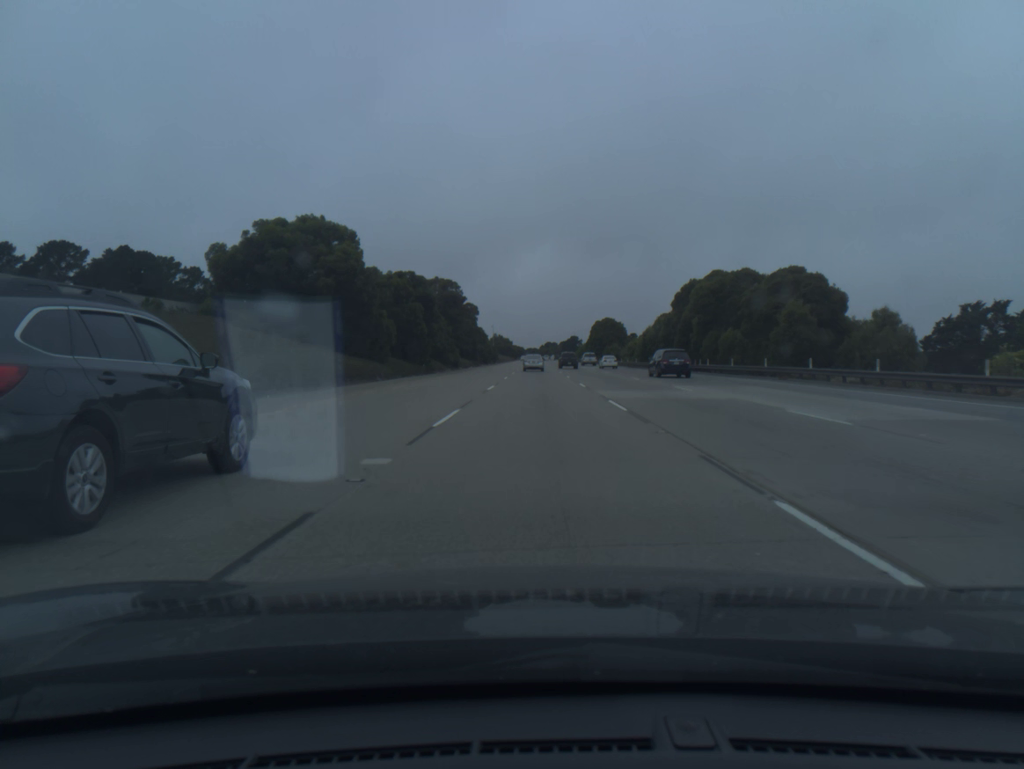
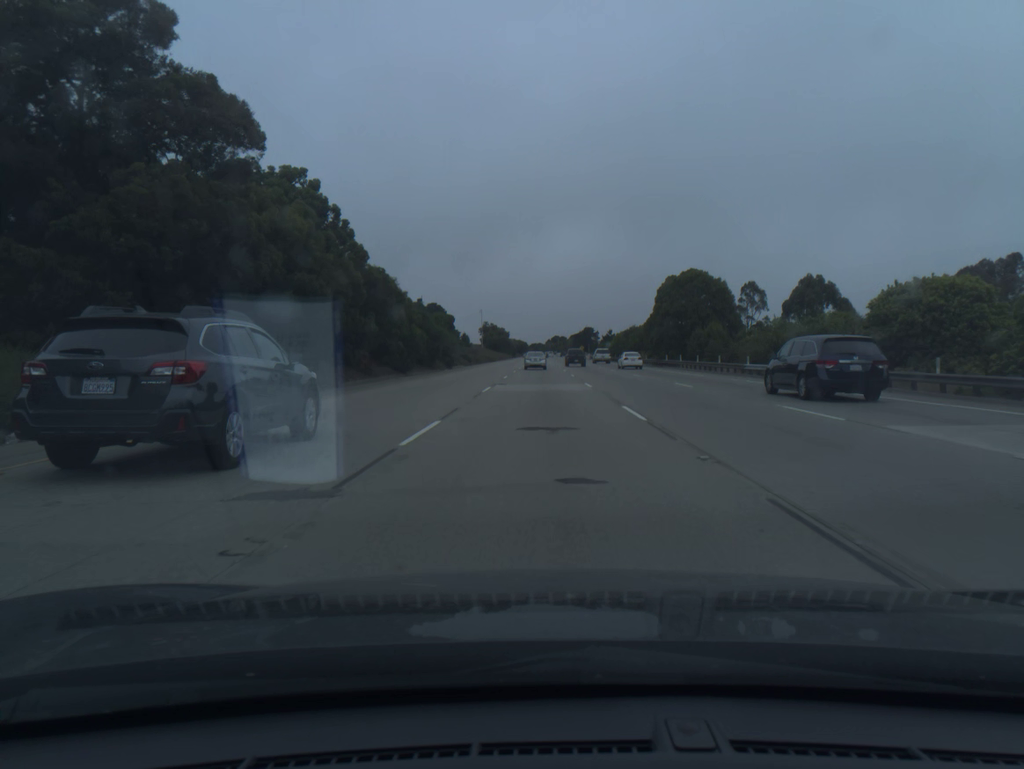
(+0.1, +90.6) m; 0°
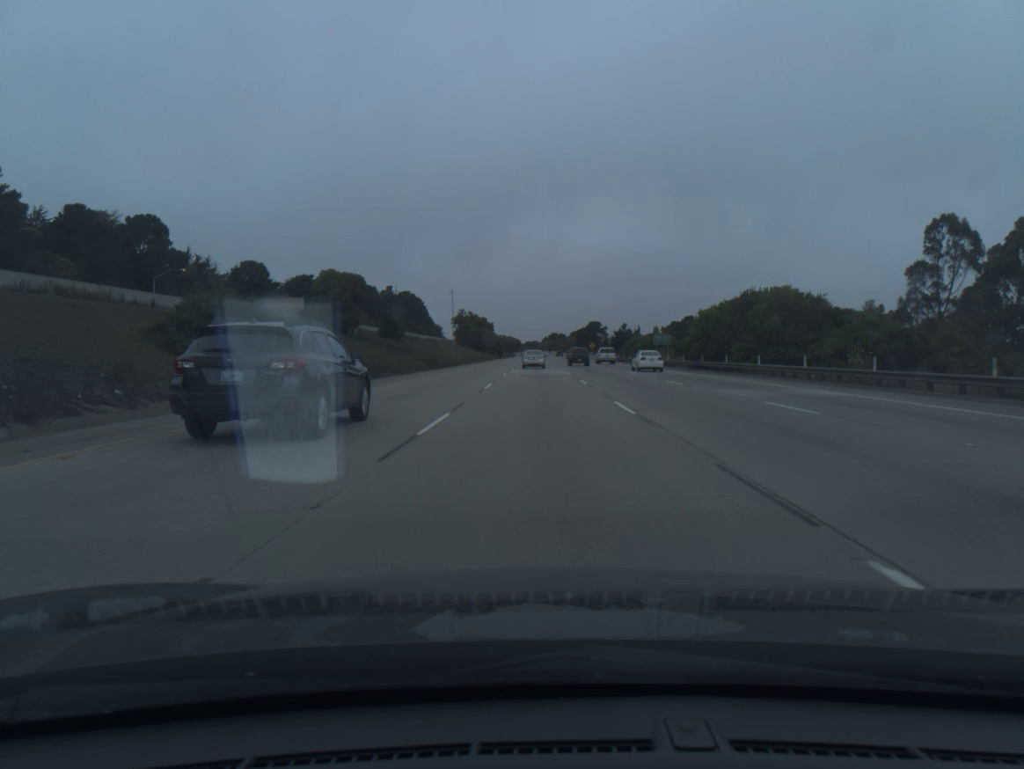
(0.0, +71.8) m; 0°
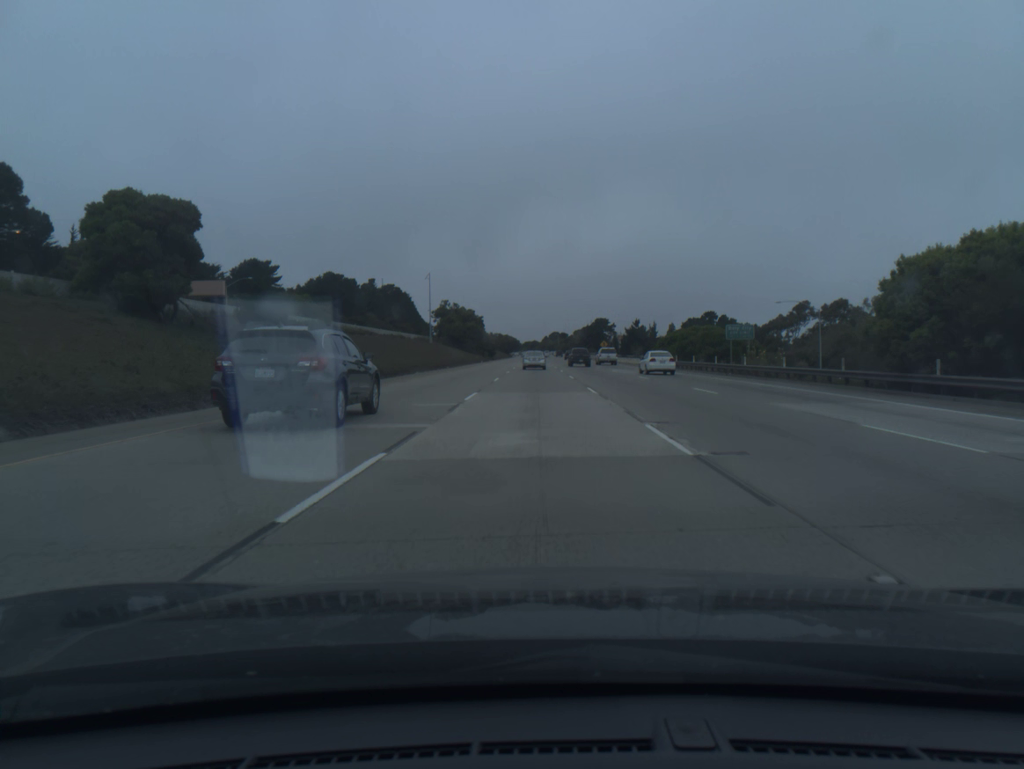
(+0.1, +35.4) m; 0°
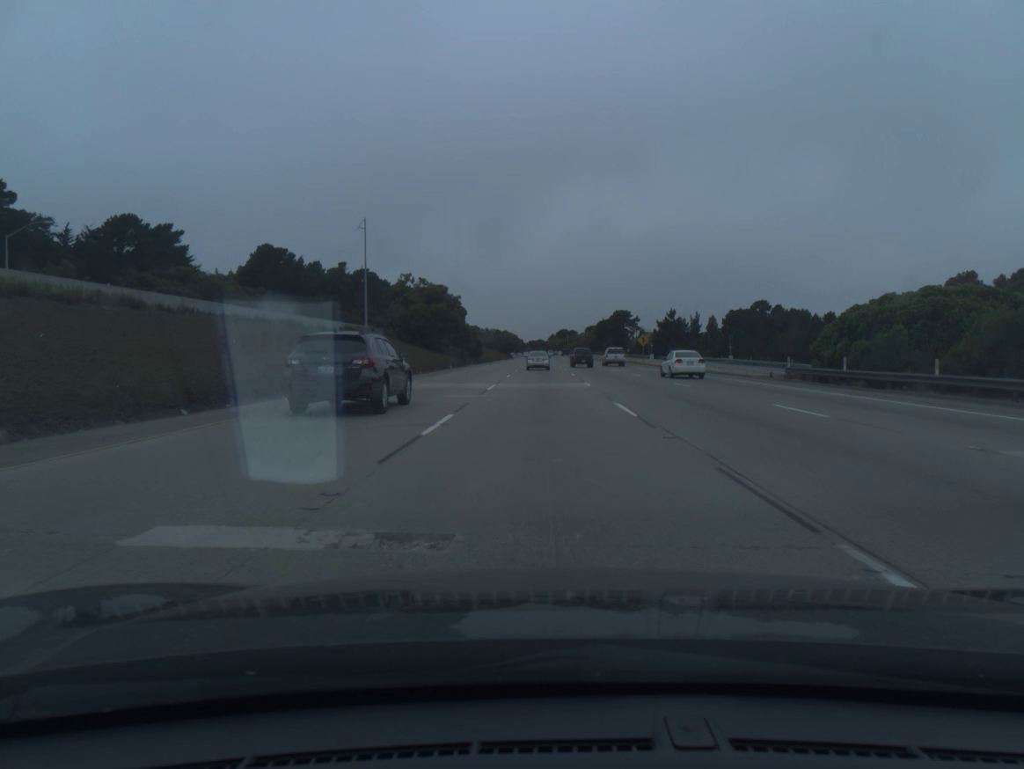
(-0.2, +52.5) m; 0°
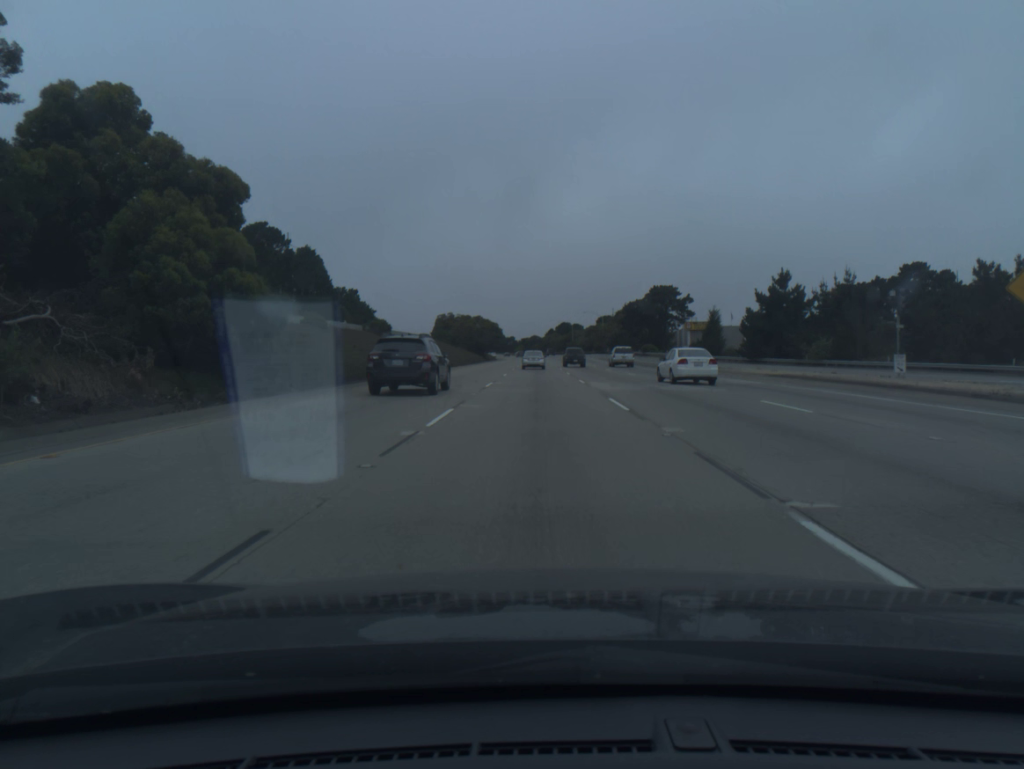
(+0.4, +86.7) m; 0°
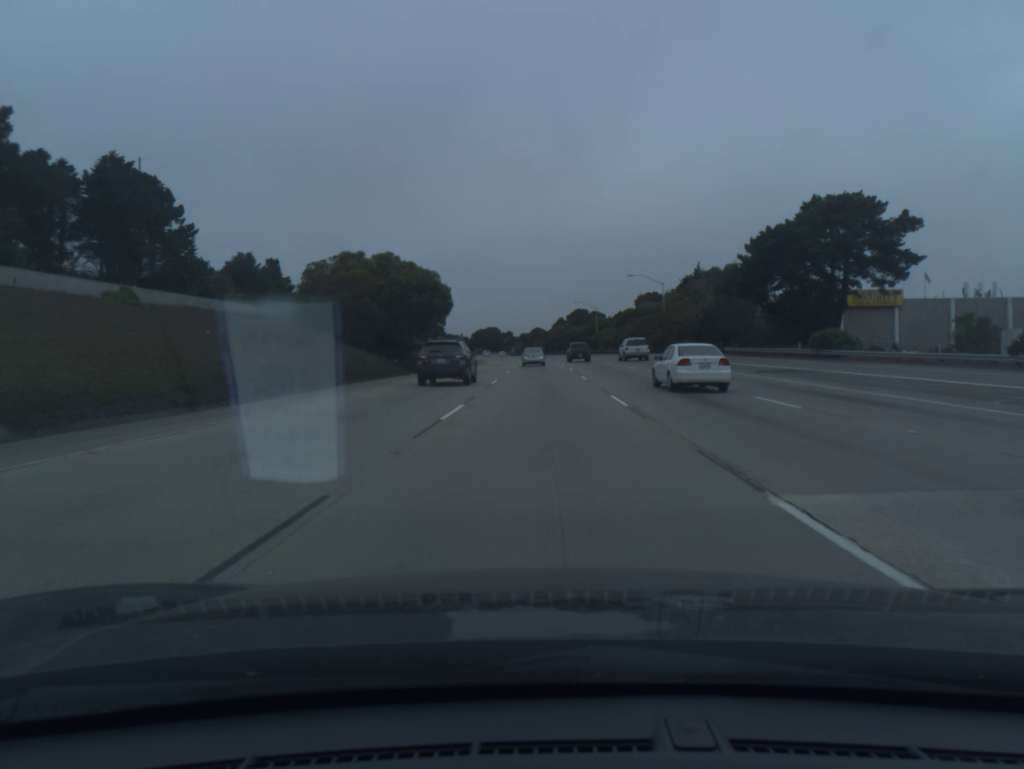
(-0.2, +86.4) m; 0°
